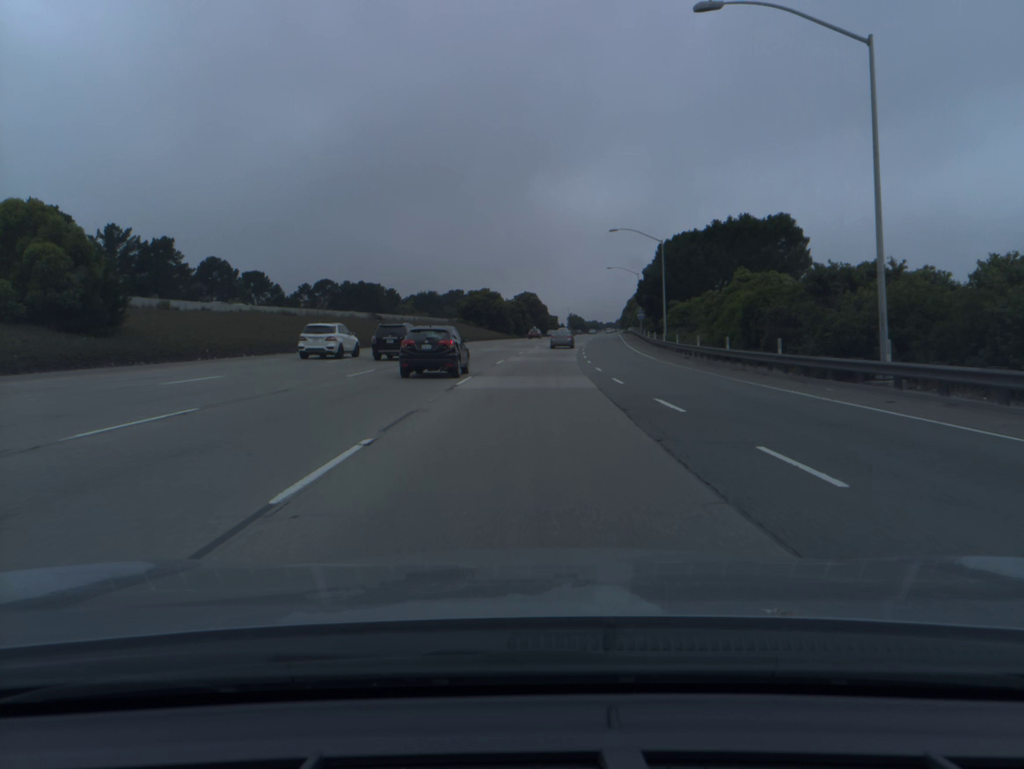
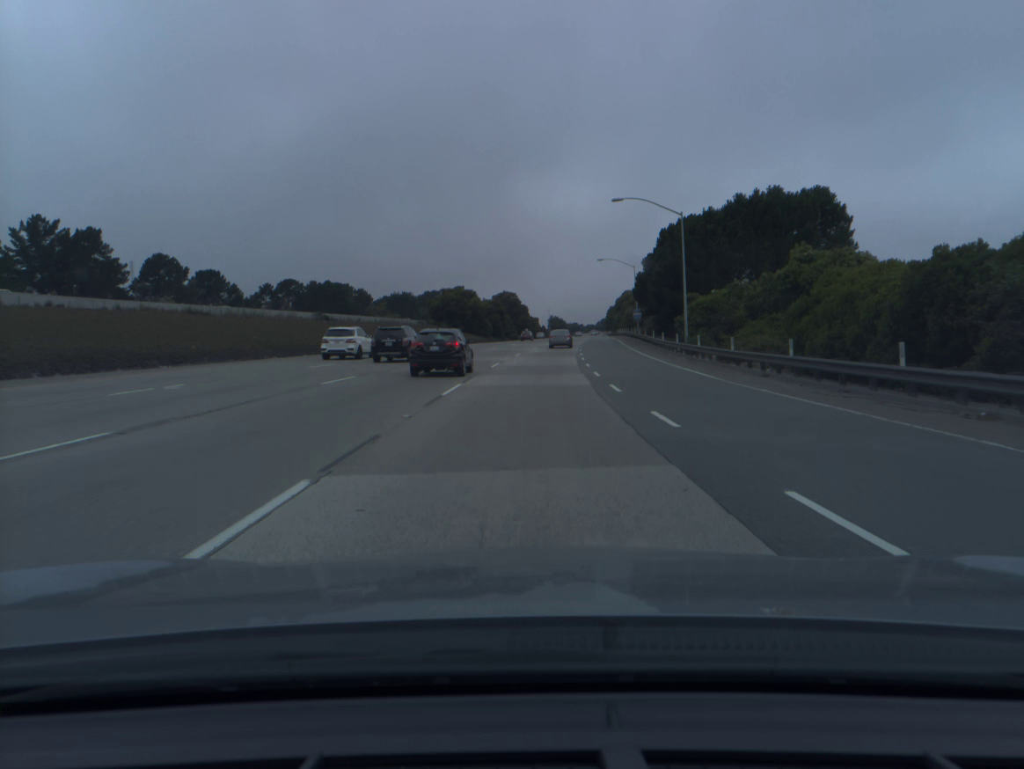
(+0.3, +17.0) m; +2°
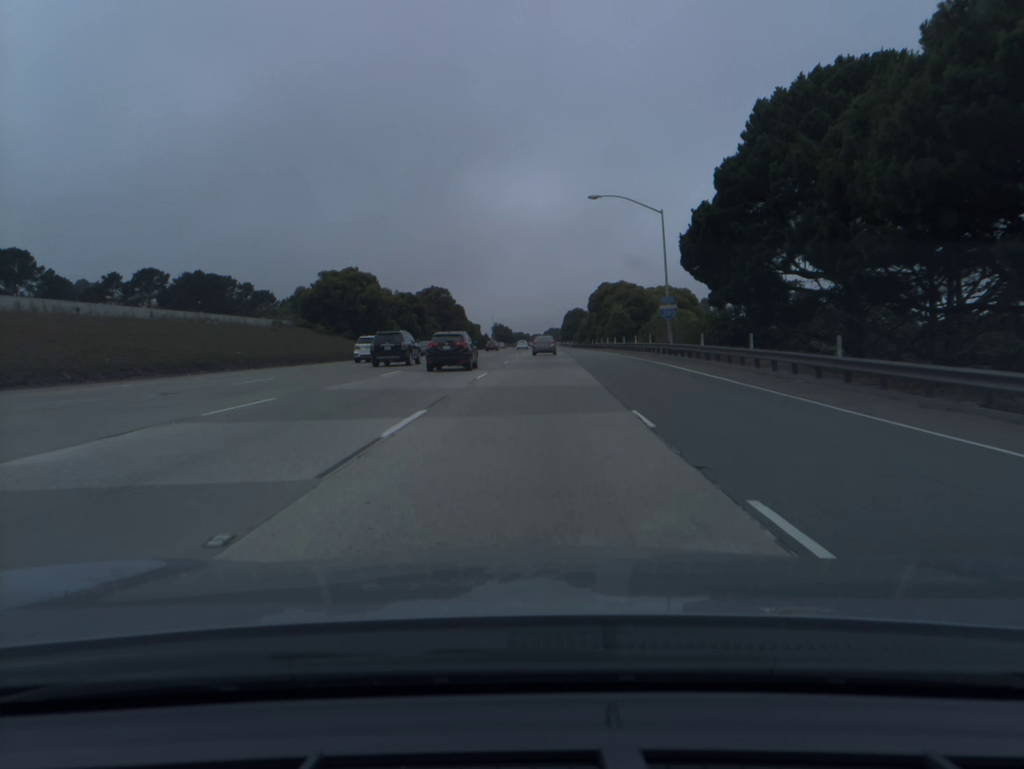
(+1.9, +51.3) m; +4°
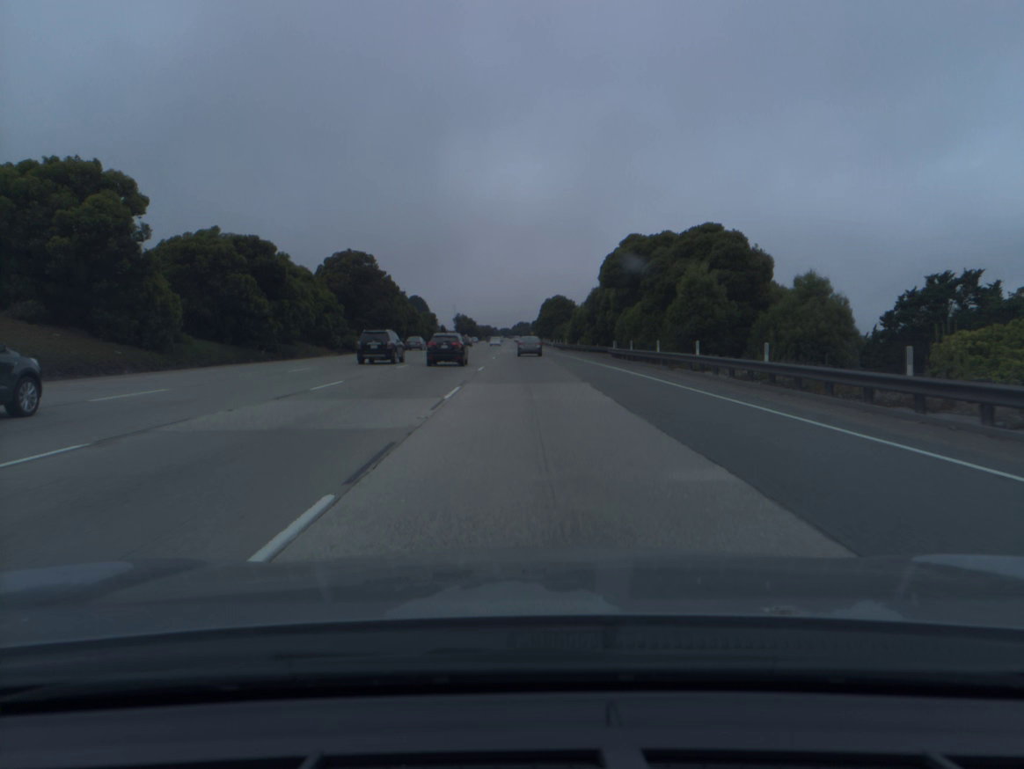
(+1.1, +51.2) m; +2°
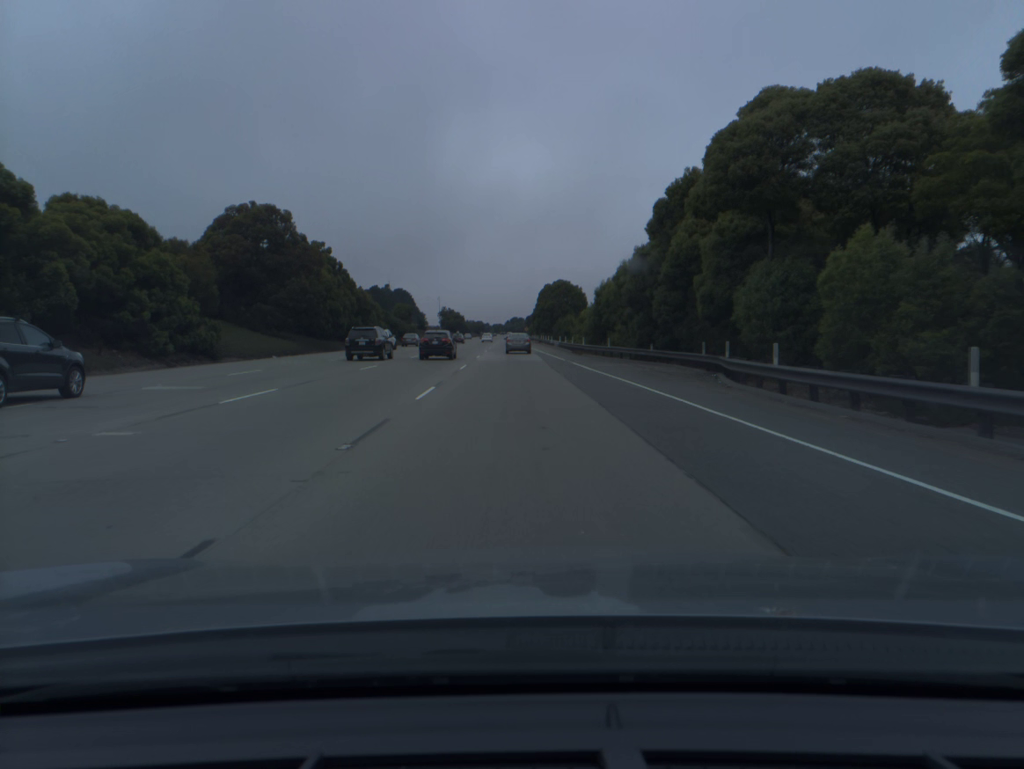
(+0.3, +34.0) m; +1°
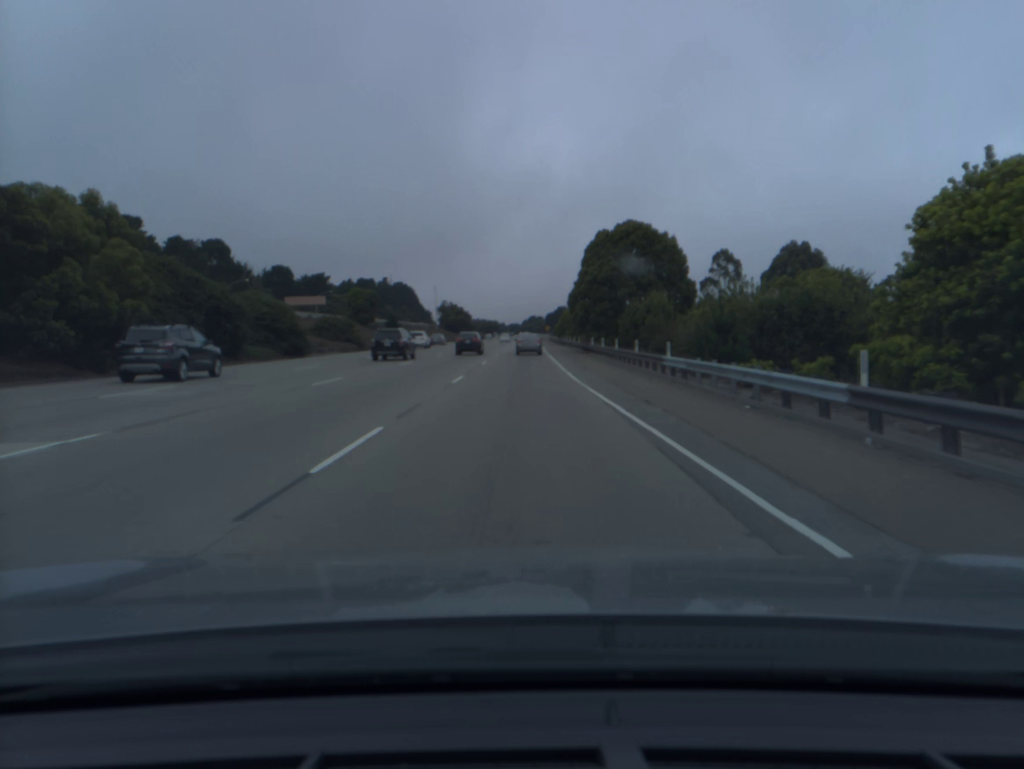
(-0.7, +67.3) m; -1°
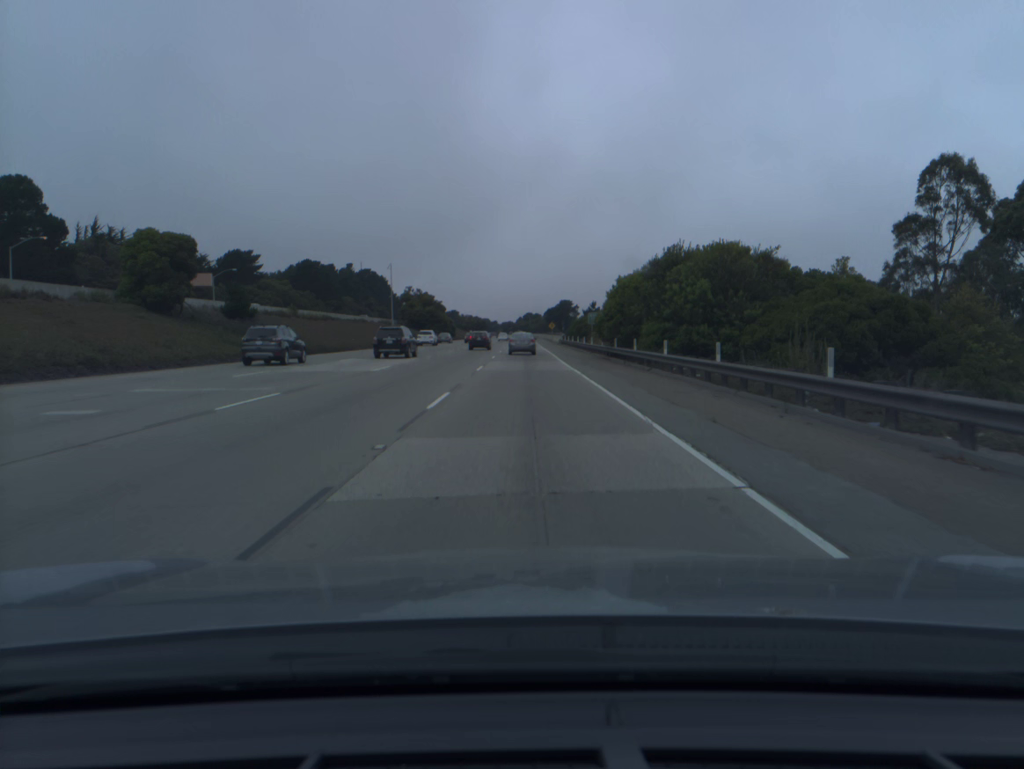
(0.0, +66.3) m; 0°
